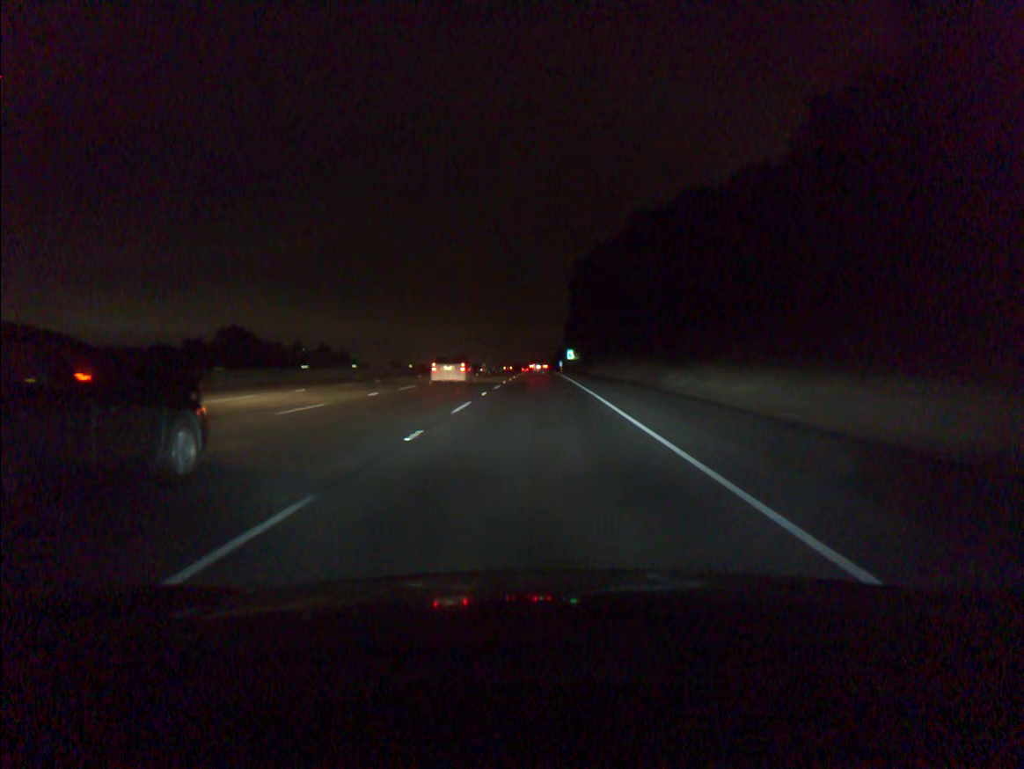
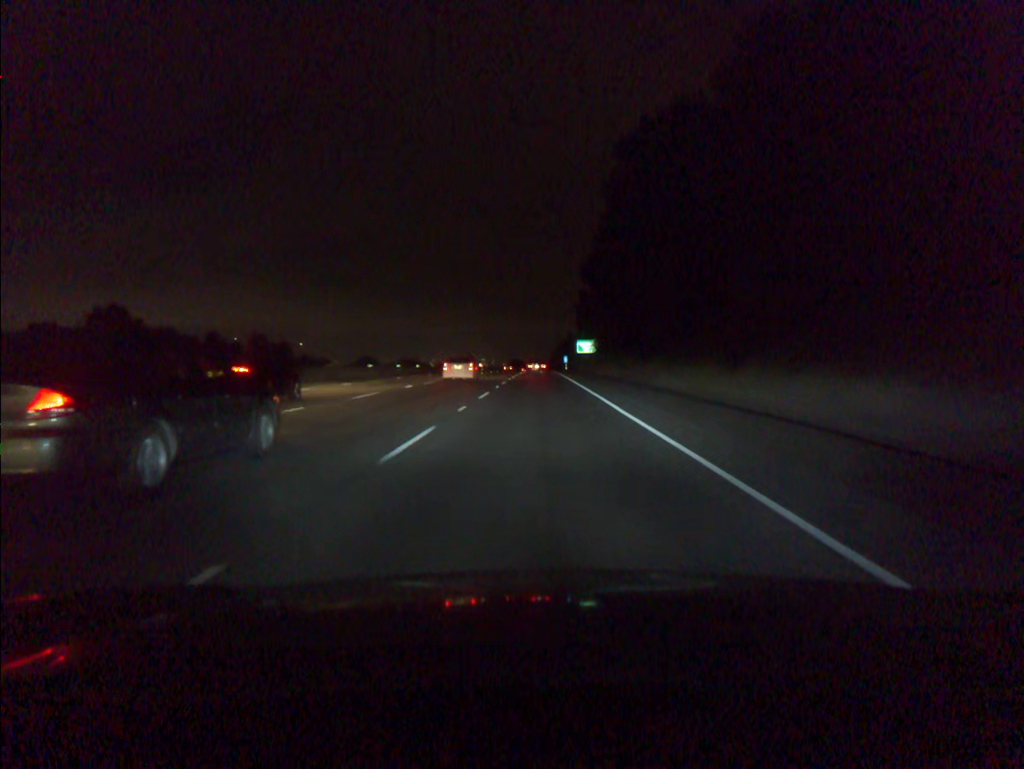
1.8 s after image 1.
(-0.1, +52.3) m; 0°
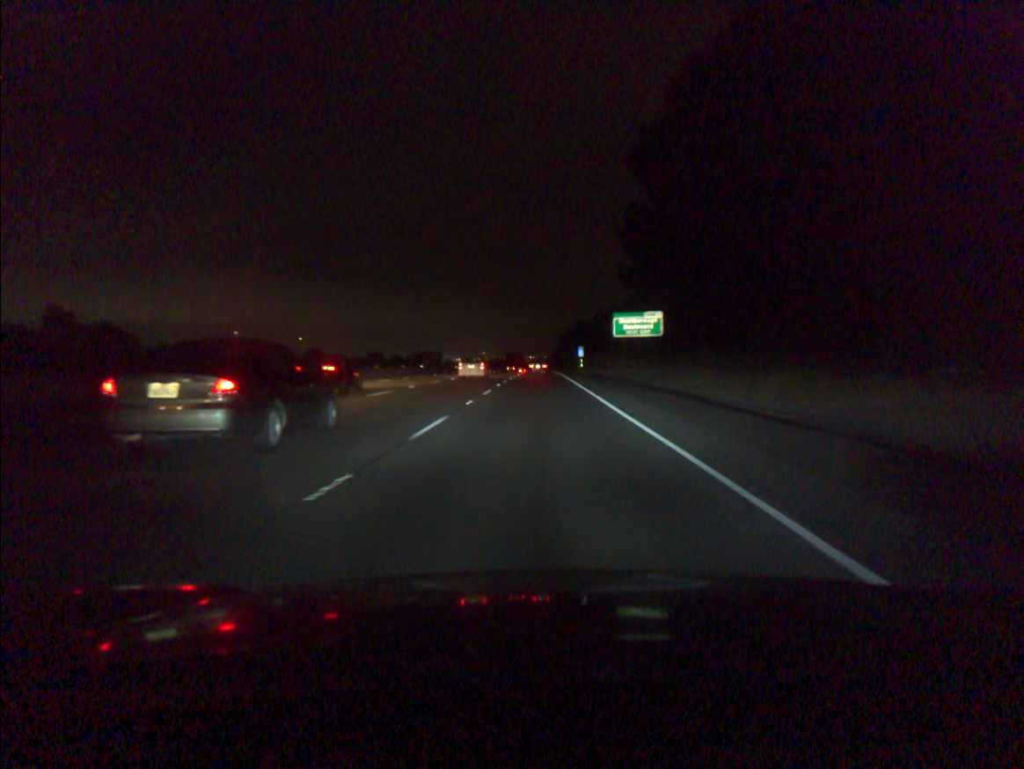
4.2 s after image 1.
(+0.1, +70.4) m; 0°
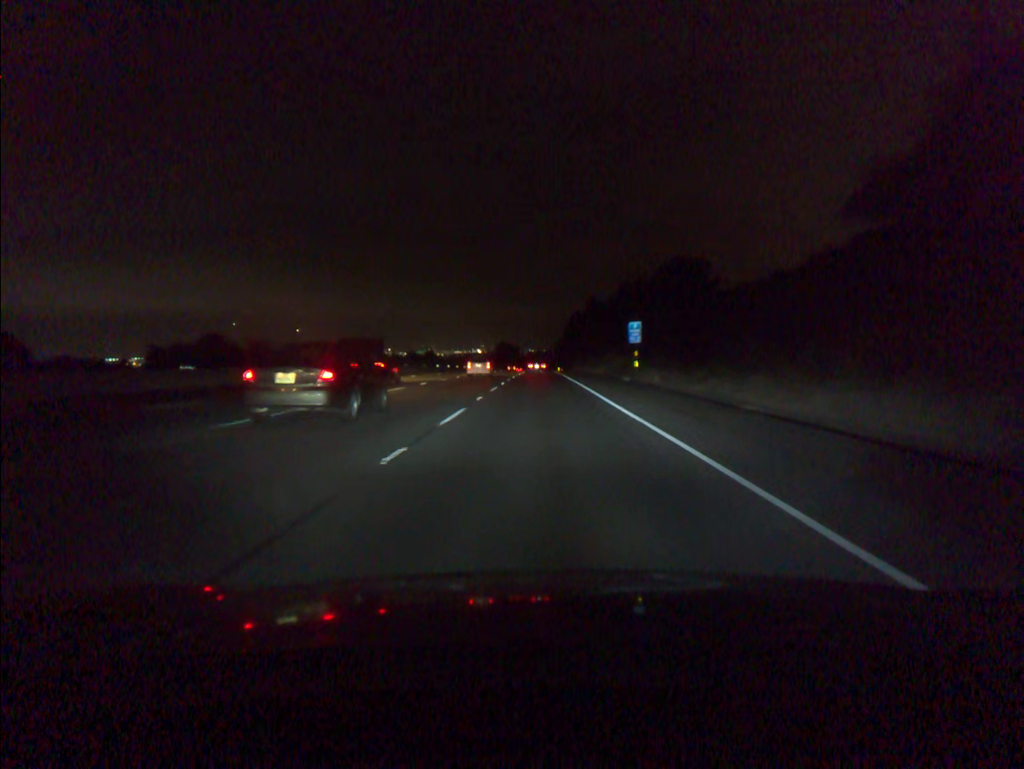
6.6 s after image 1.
(-0.2, +71.3) m; 0°
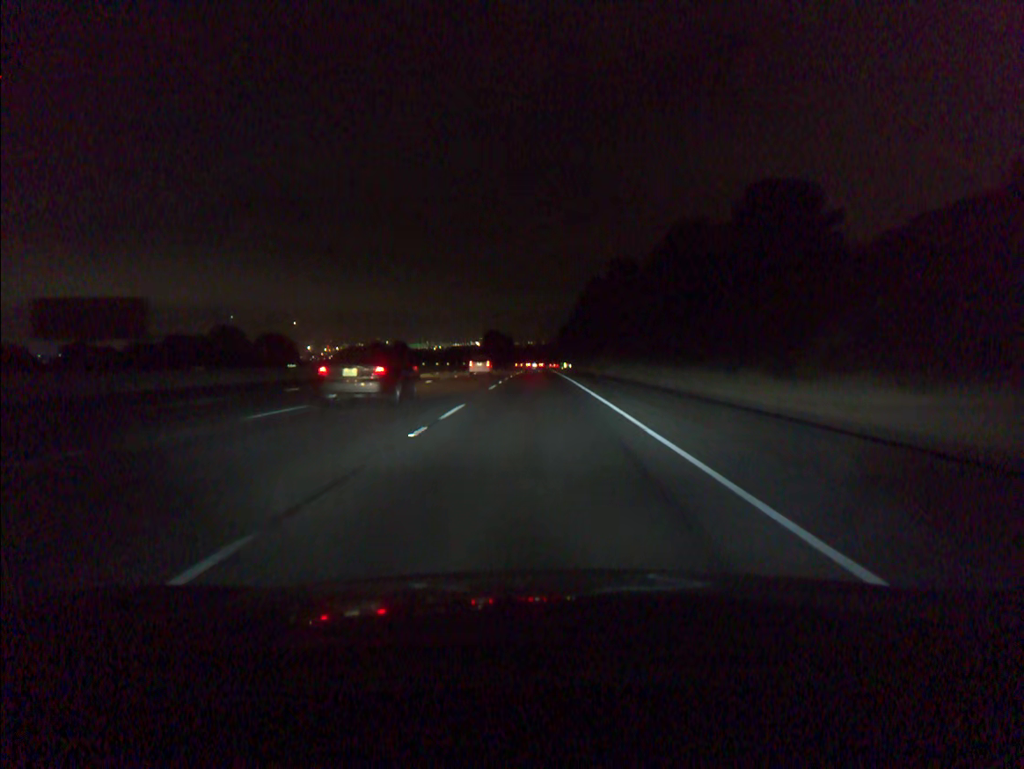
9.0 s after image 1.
(+0.2, +71.8) m; 0°
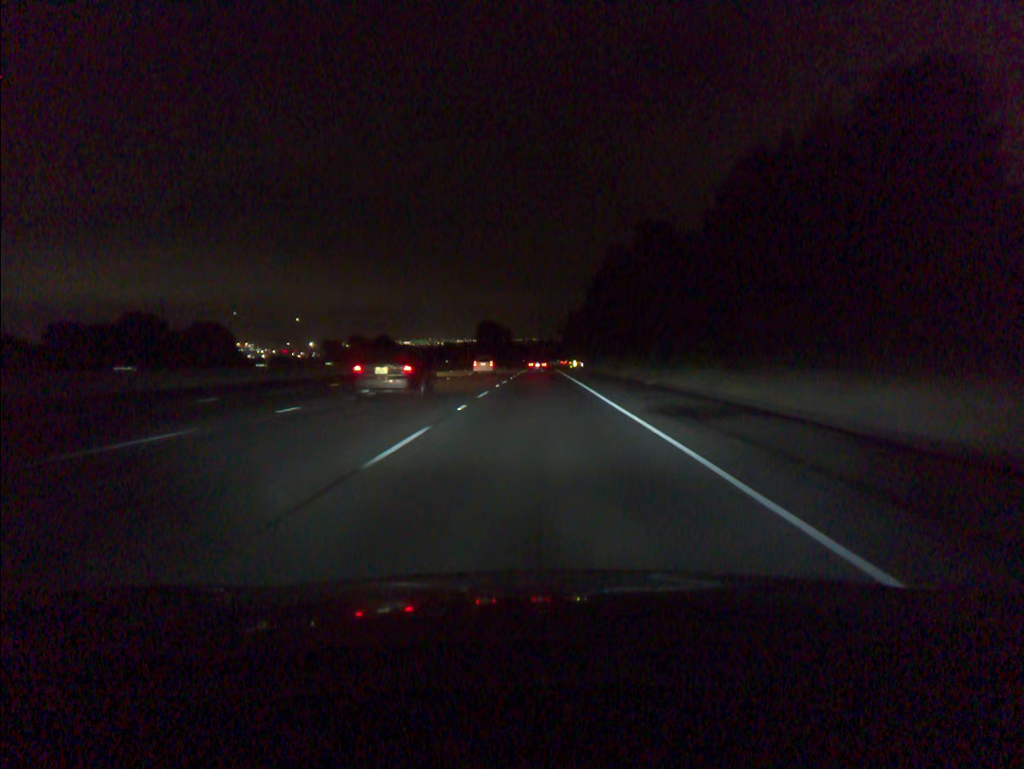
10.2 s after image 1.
(-0.1, +36.0) m; 0°
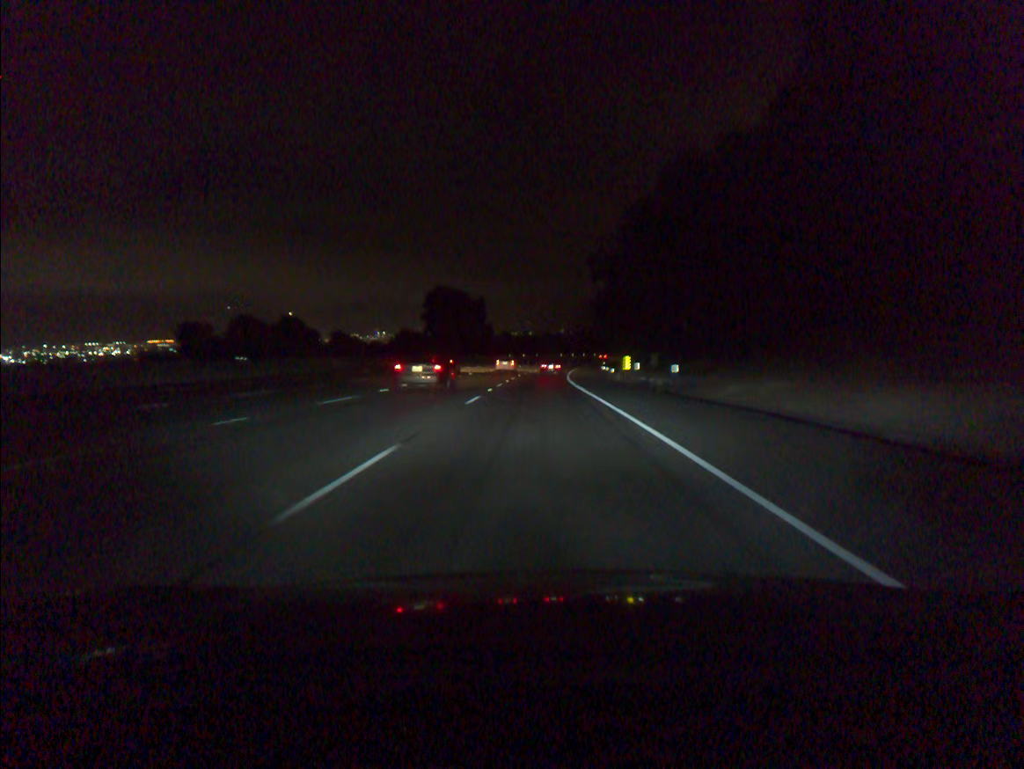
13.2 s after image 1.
(+0.2, +90.4) m; 0°
